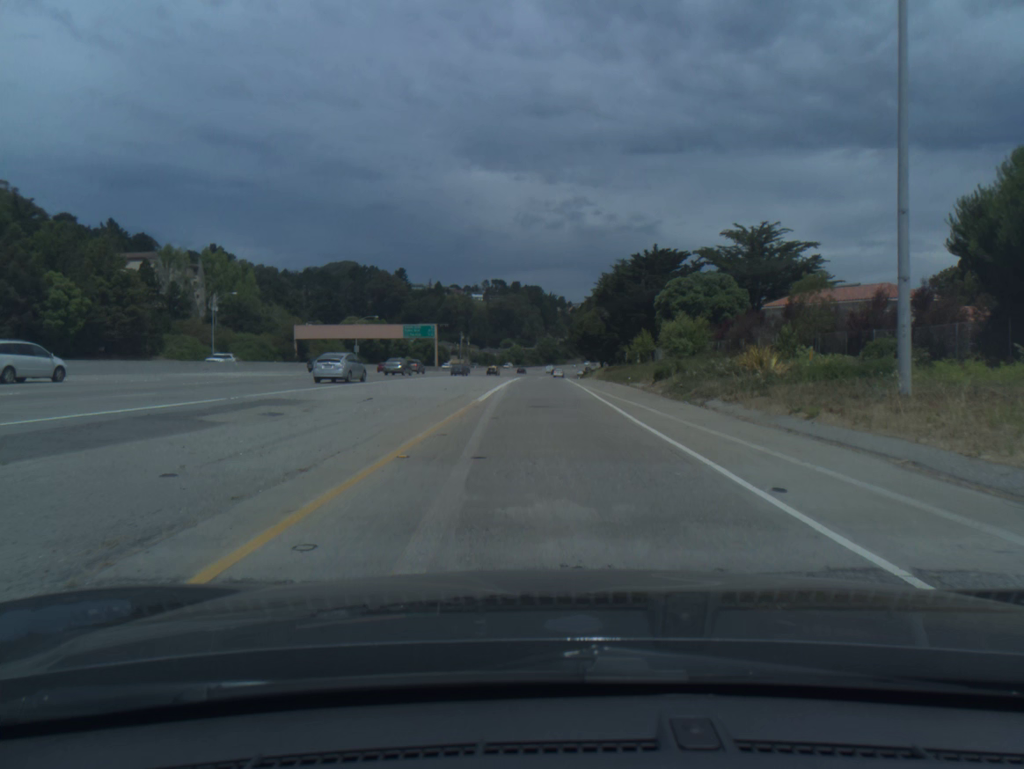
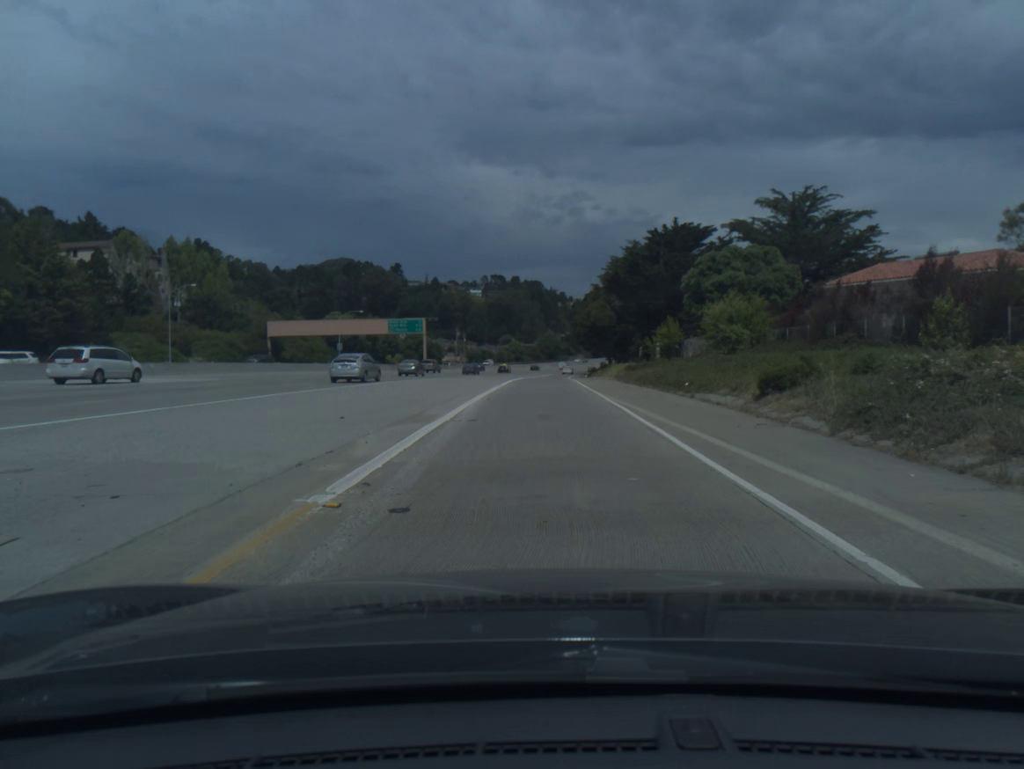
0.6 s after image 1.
(0.0, +16.1) m; 0°
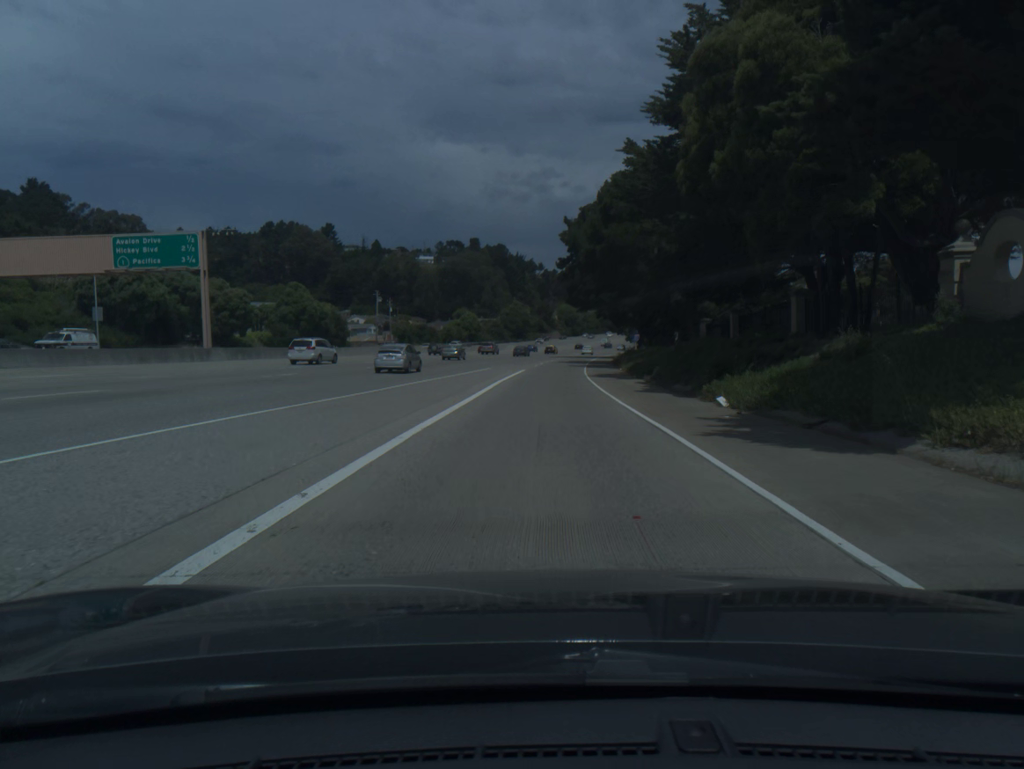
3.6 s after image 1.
(+0.9, +84.5) m; +2°
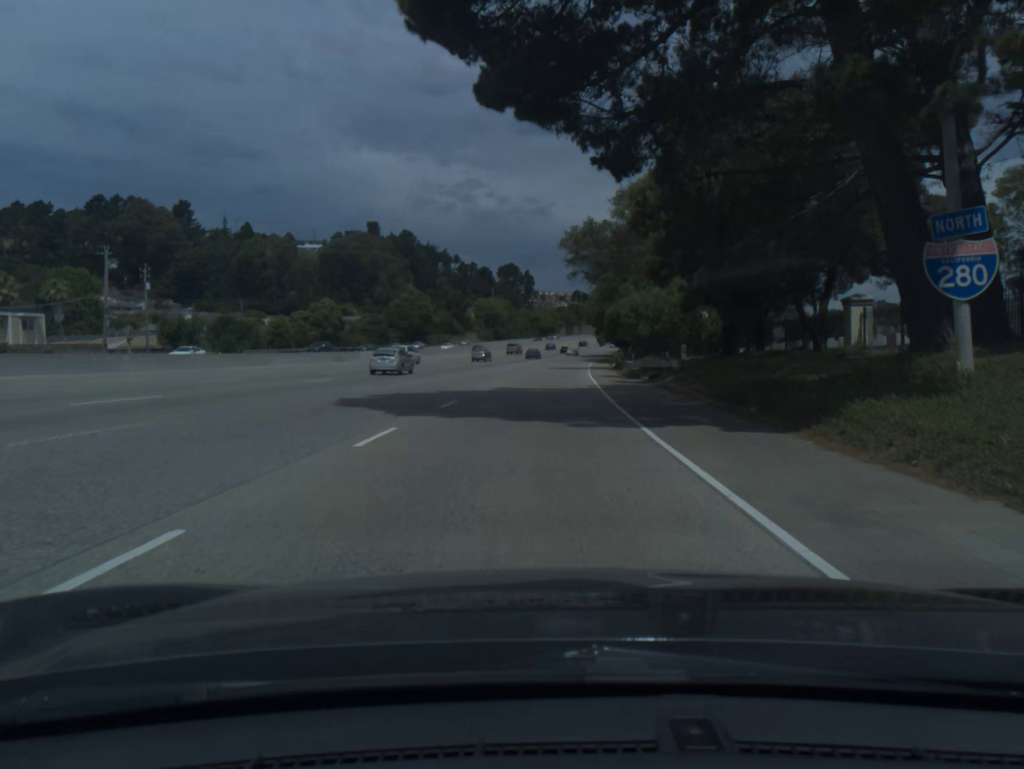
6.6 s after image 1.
(+3.9, +84.7) m; +6°
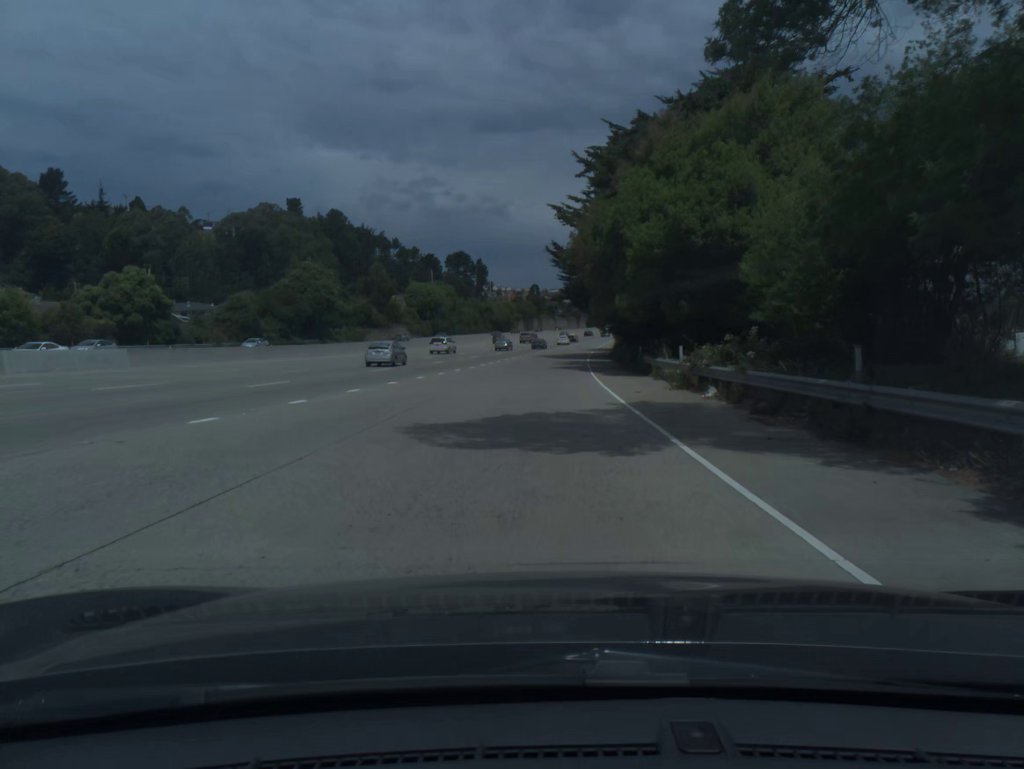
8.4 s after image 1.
(+1.4, +51.1) m; +3°
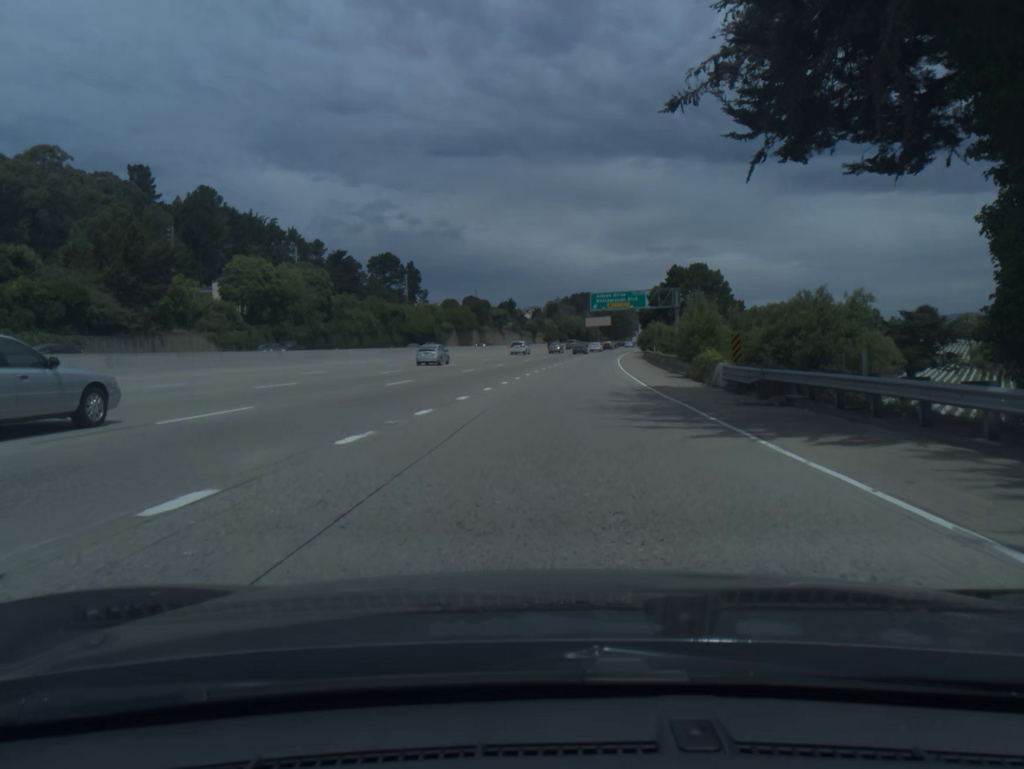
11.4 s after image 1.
(+2.3, +83.5) m; +3°
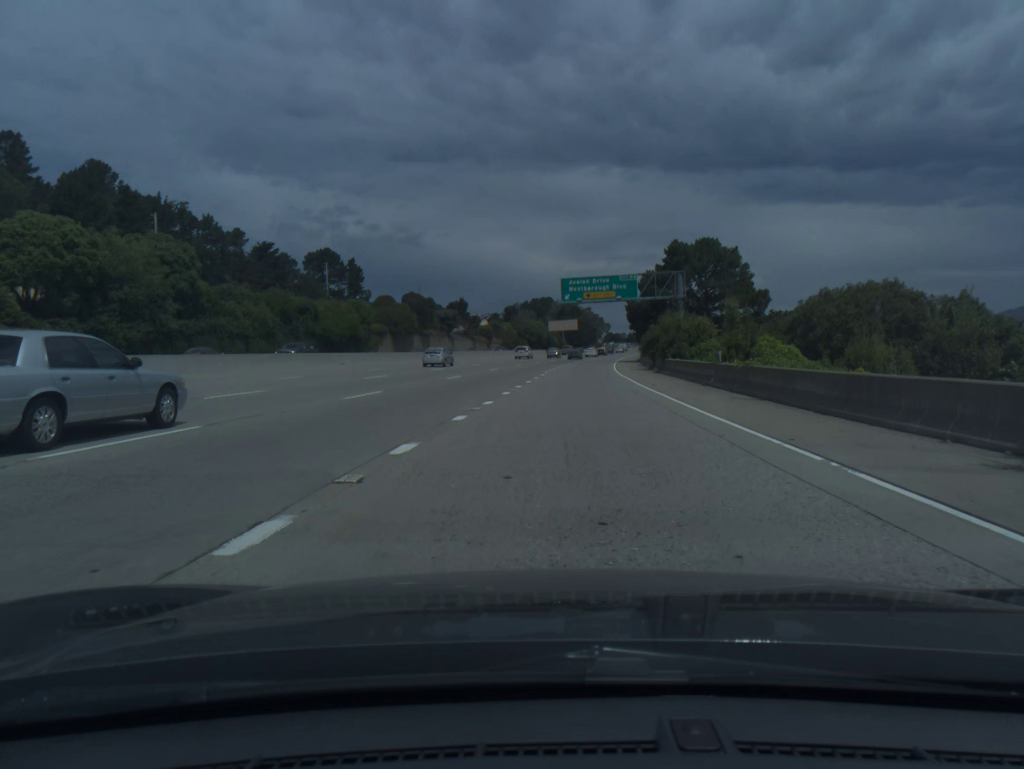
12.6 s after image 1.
(+0.9, +33.1) m; +3°
